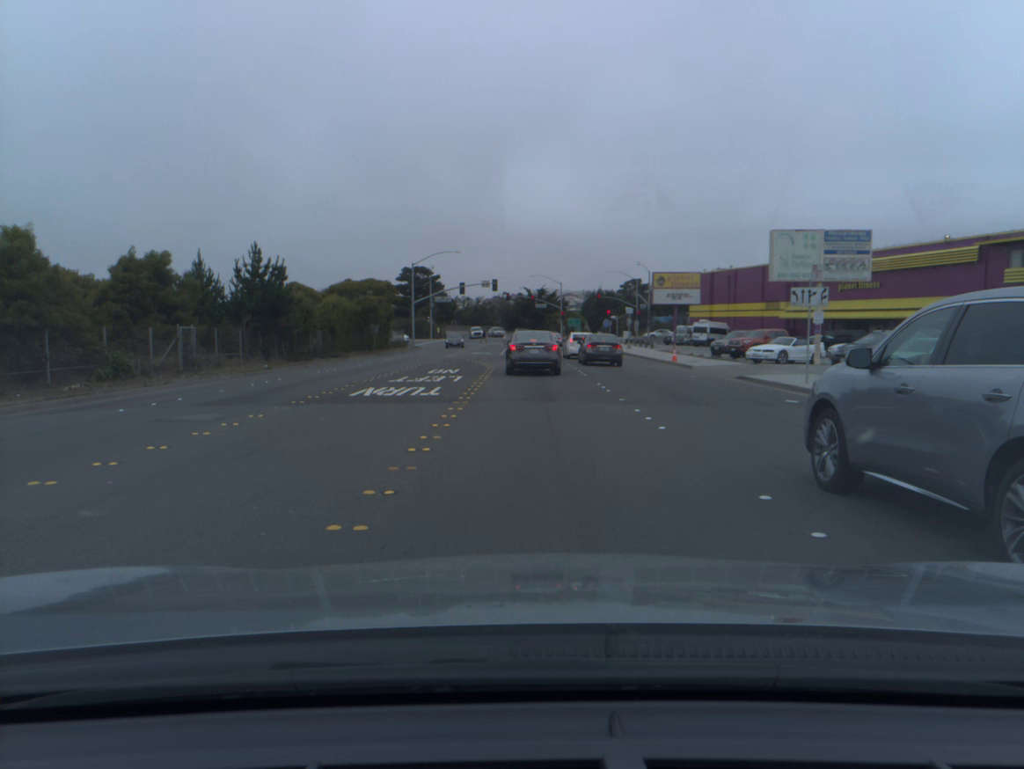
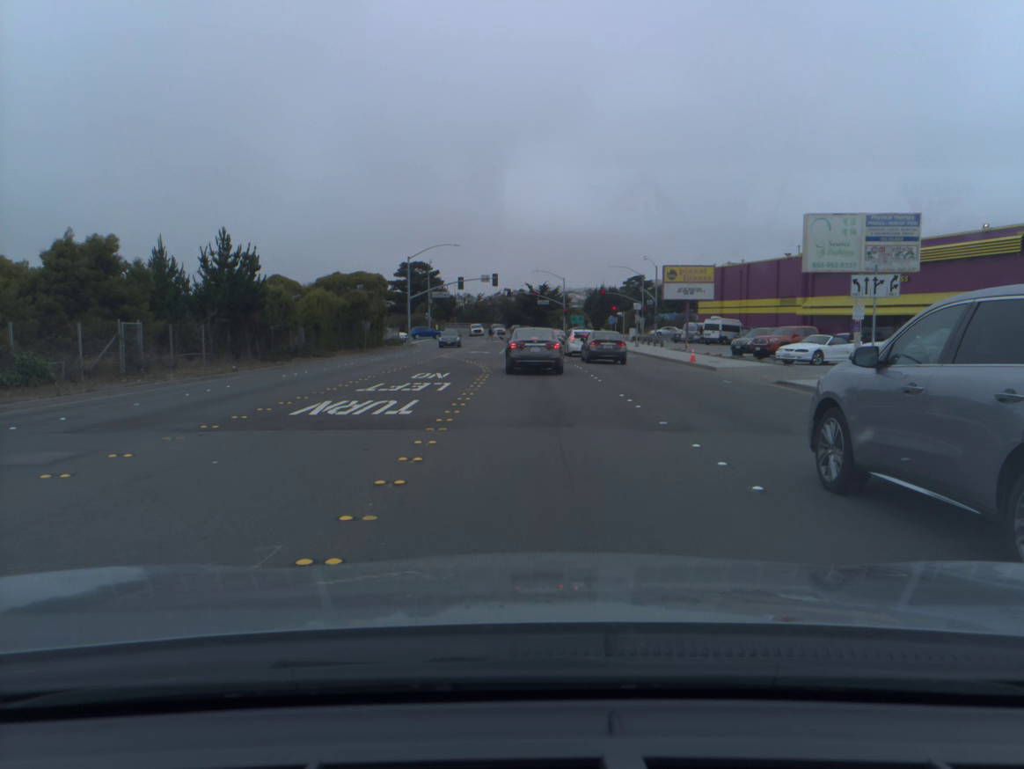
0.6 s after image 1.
(0.0, +4.7) m; 0°
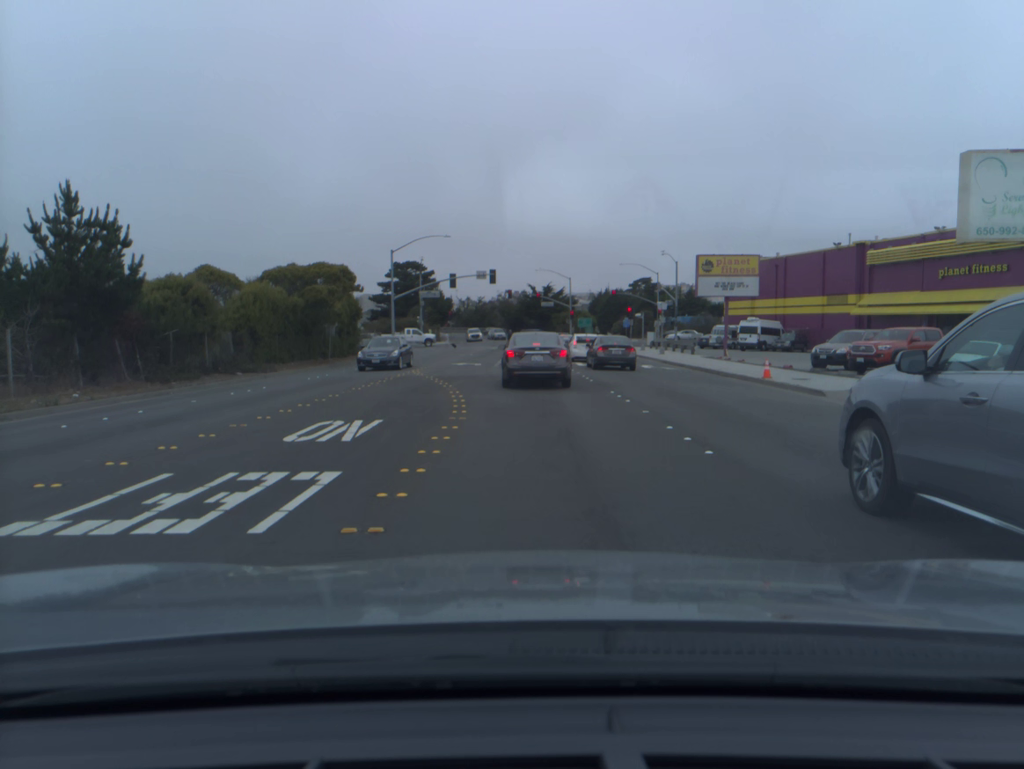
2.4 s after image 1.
(0.0, +12.6) m; 0°
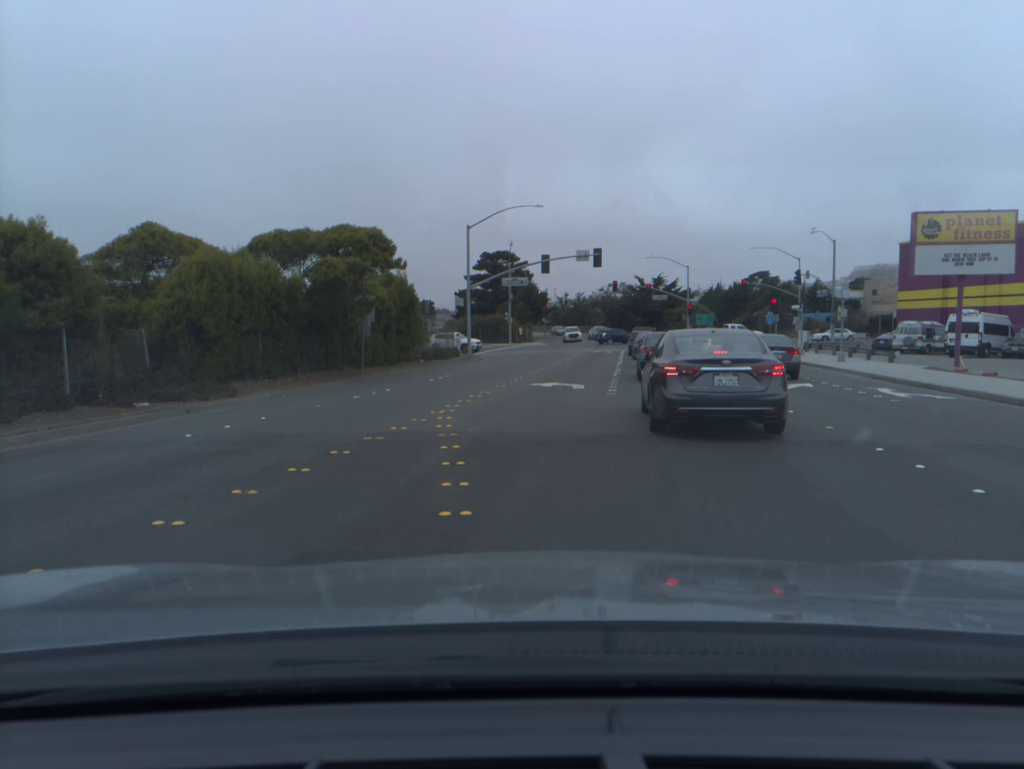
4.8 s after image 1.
(-0.9, +16.5) m; -8°
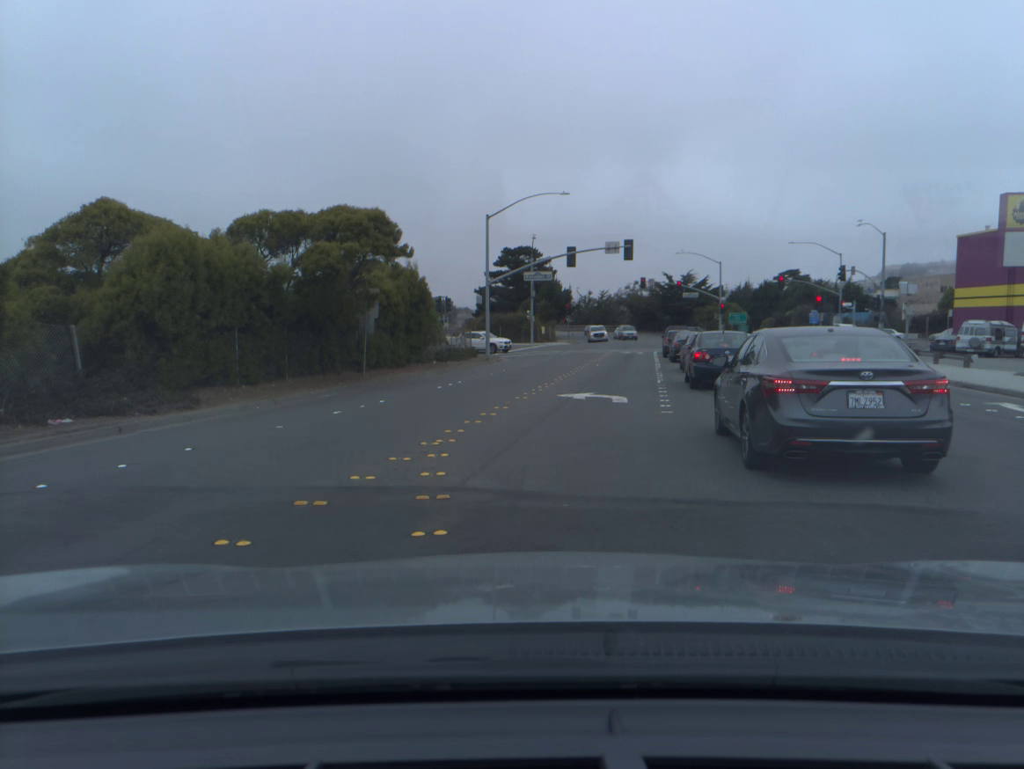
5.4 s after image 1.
(-0.1, +4.2) m; -2°
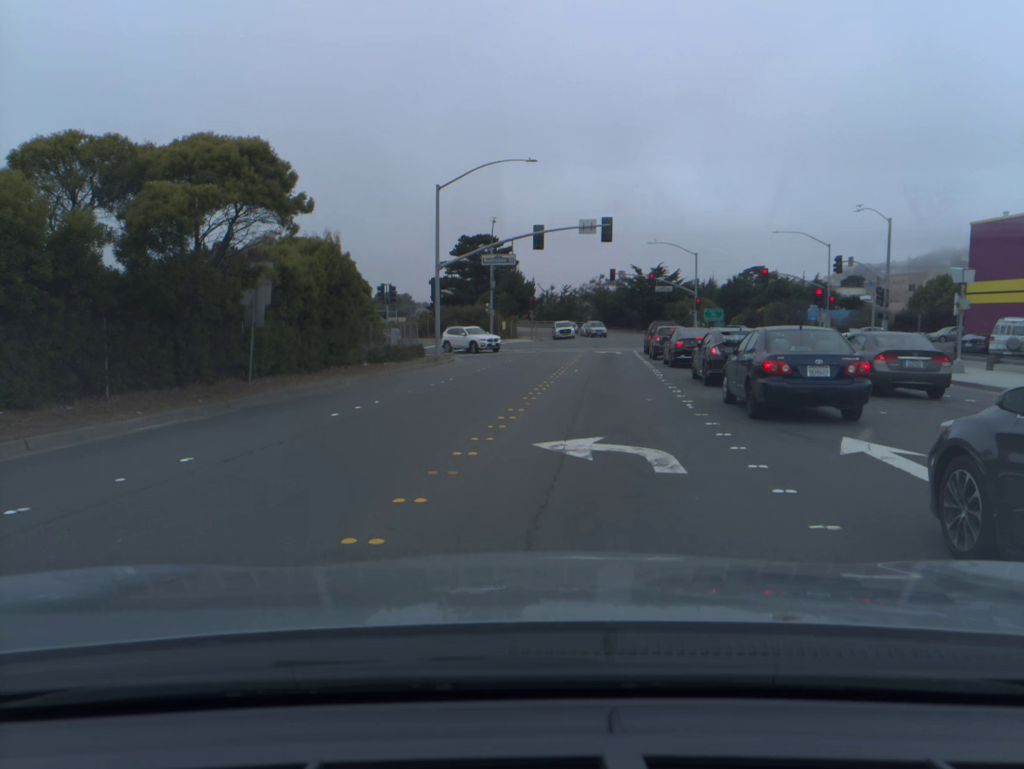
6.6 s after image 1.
(+0.2, +8.6) m; +4°
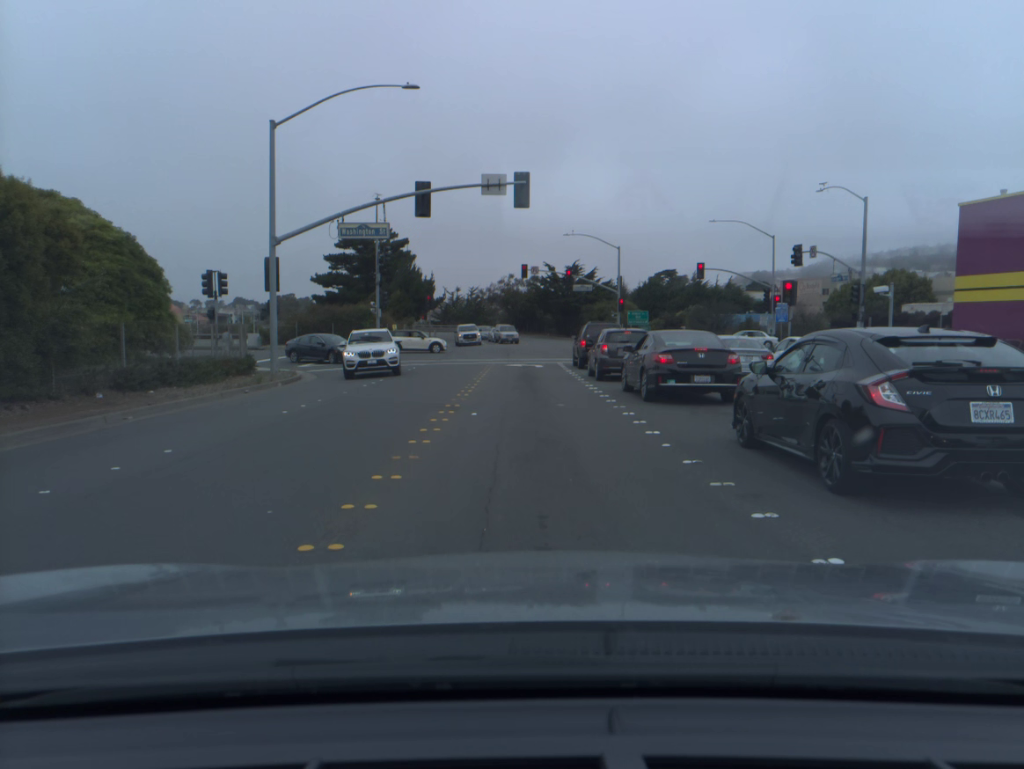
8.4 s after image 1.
(+0.9, +13.4) m; +6°
